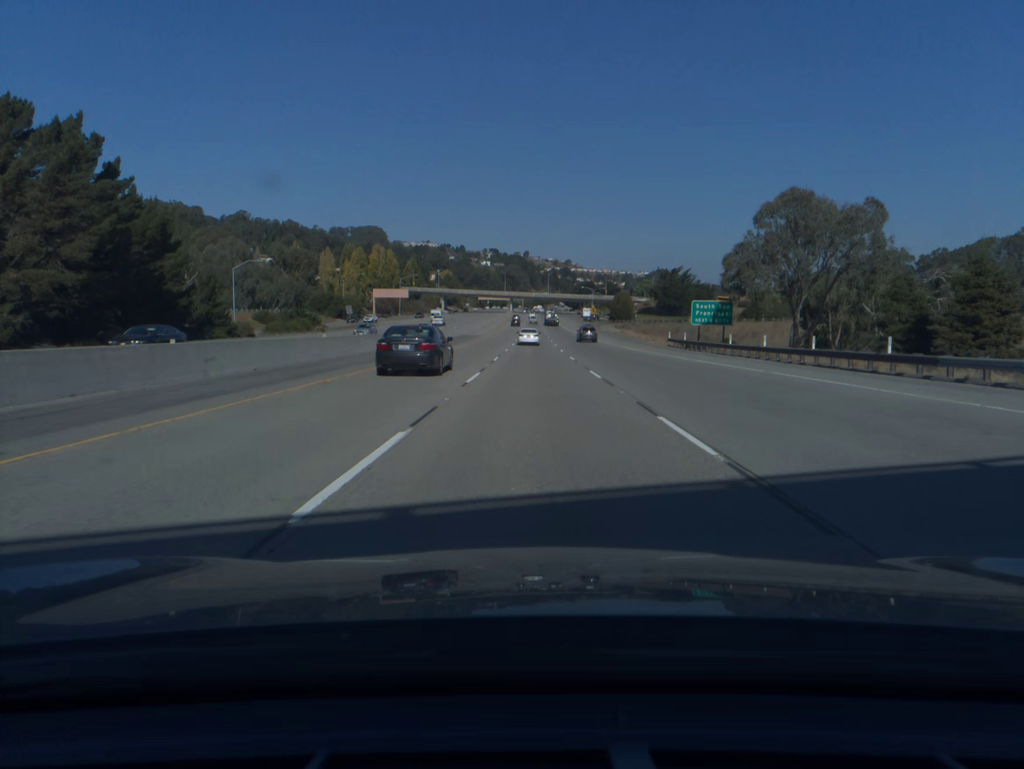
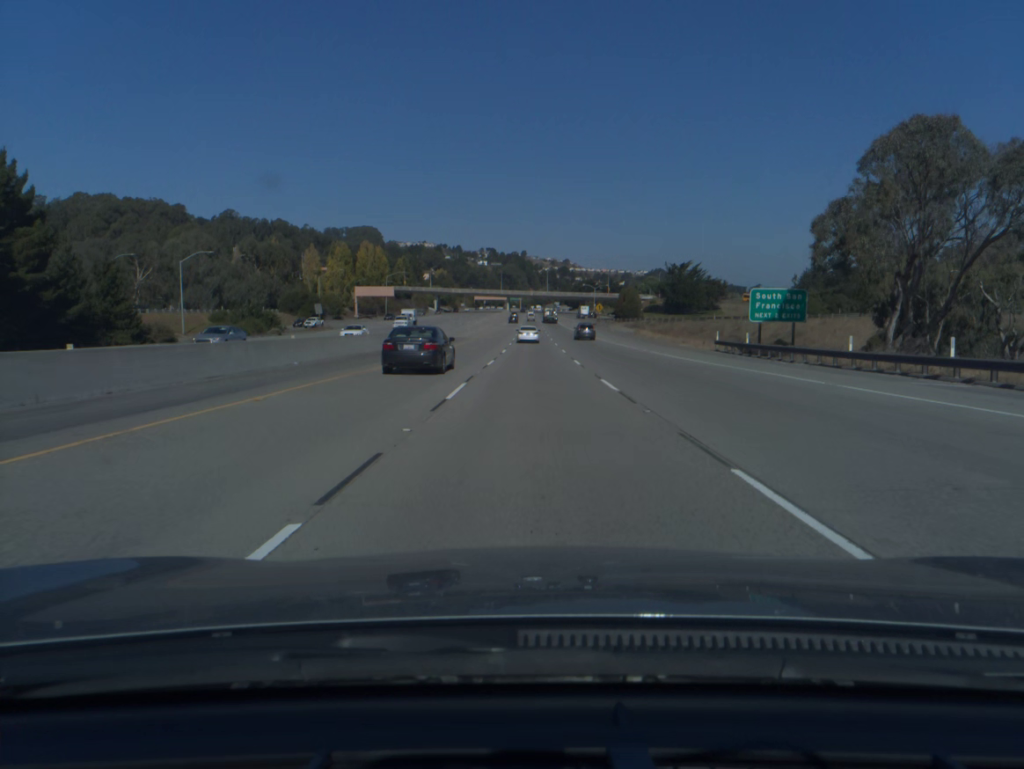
(0.0, +19.3) m; 0°
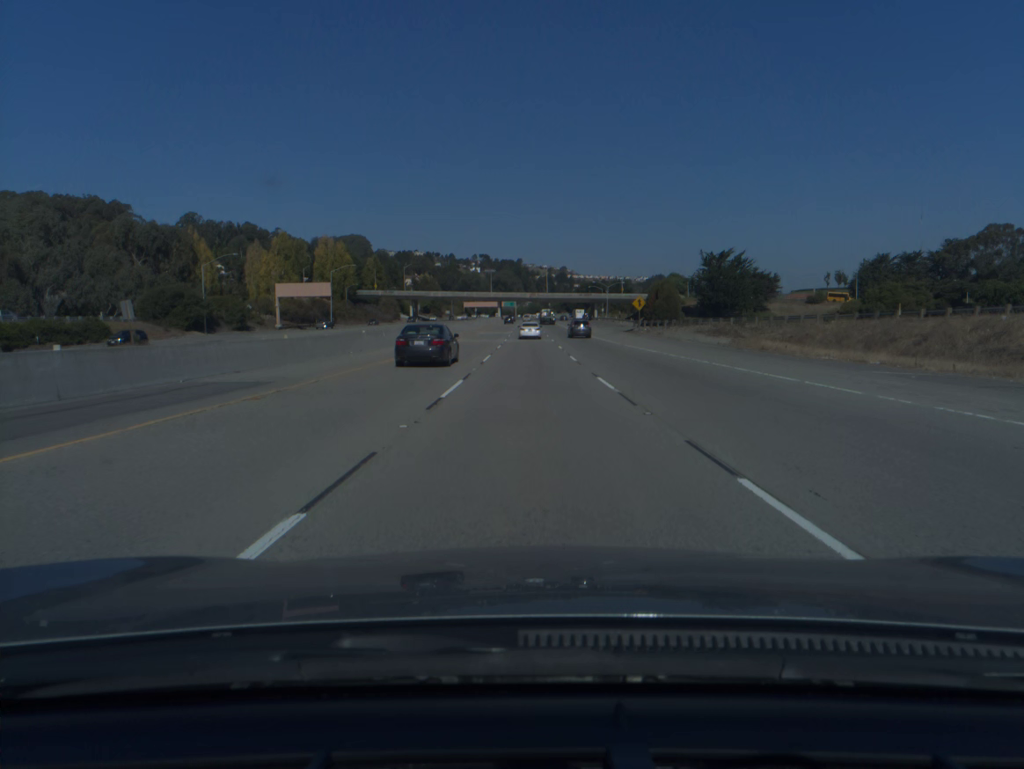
(+0.1, +58.2) m; 0°
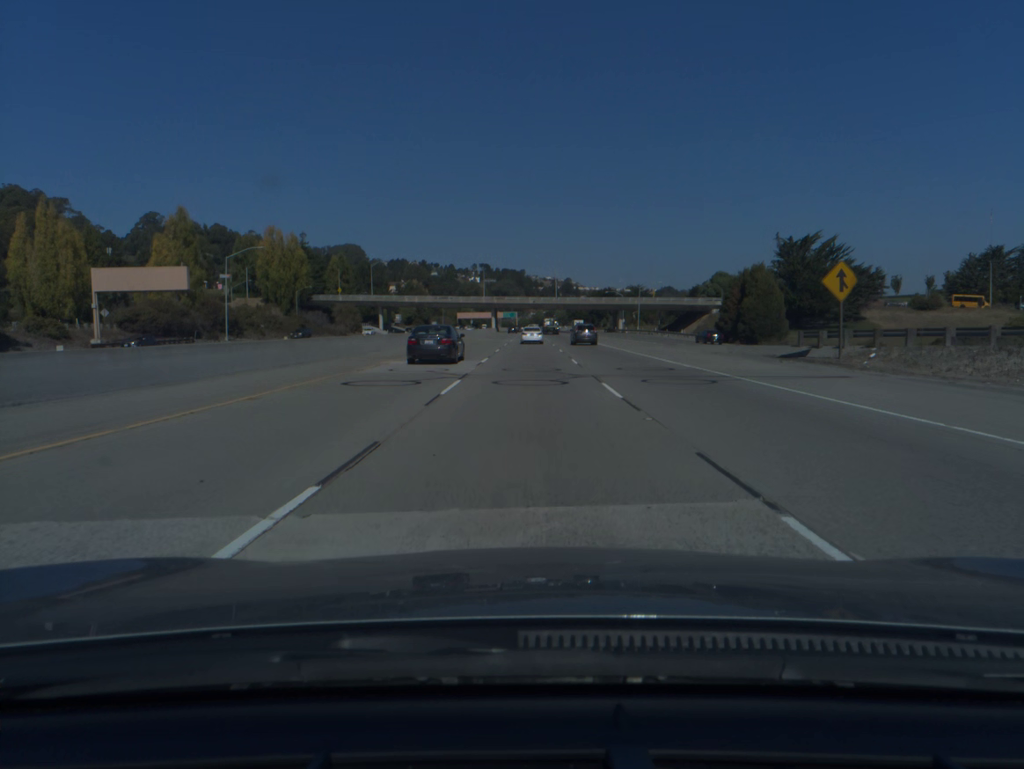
(-0.1, +58.1) m; 0°
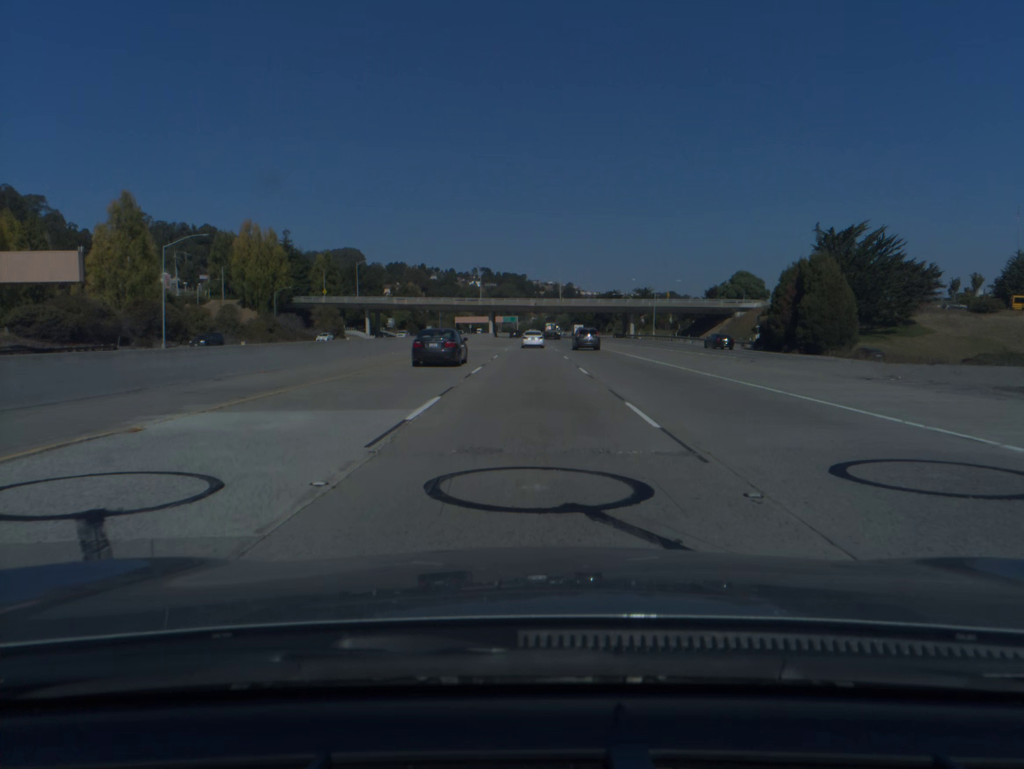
(0.0, +19.3) m; 0°
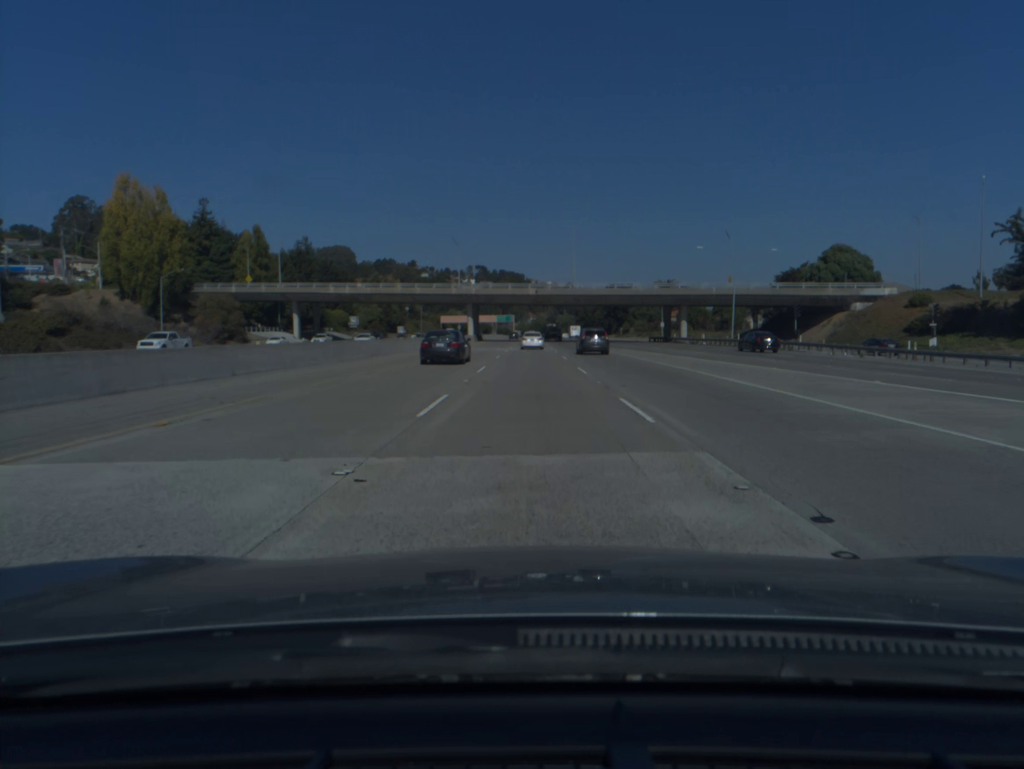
(0.0, +57.6) m; 0°
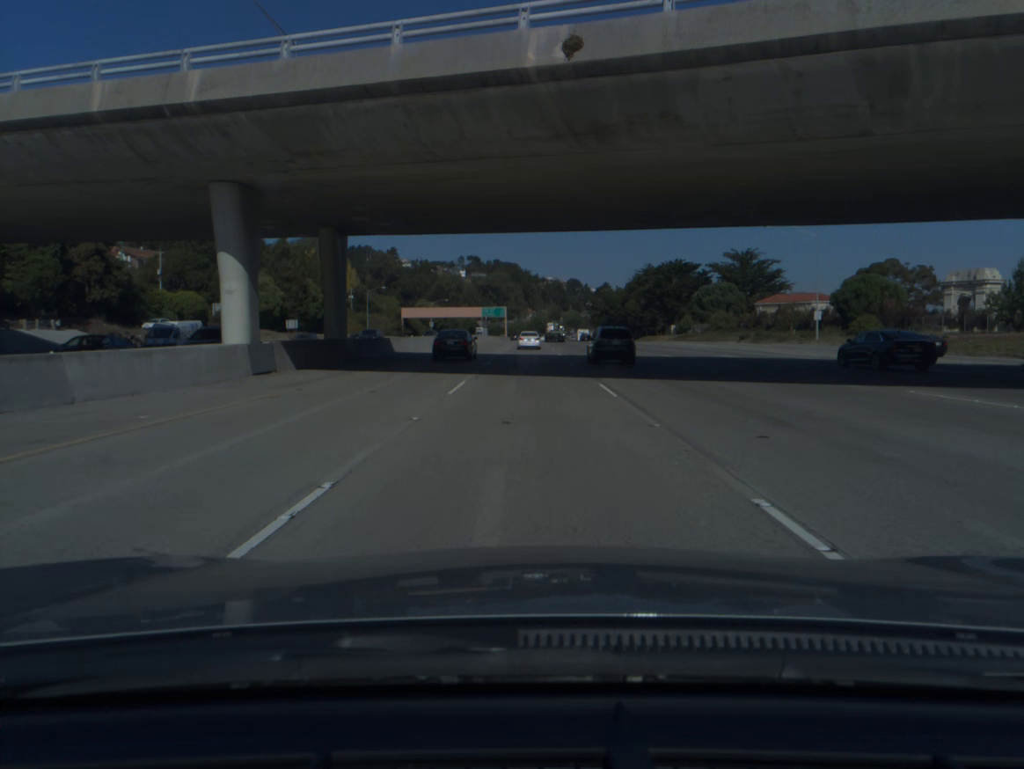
(+0.1, +95.6) m; 0°
